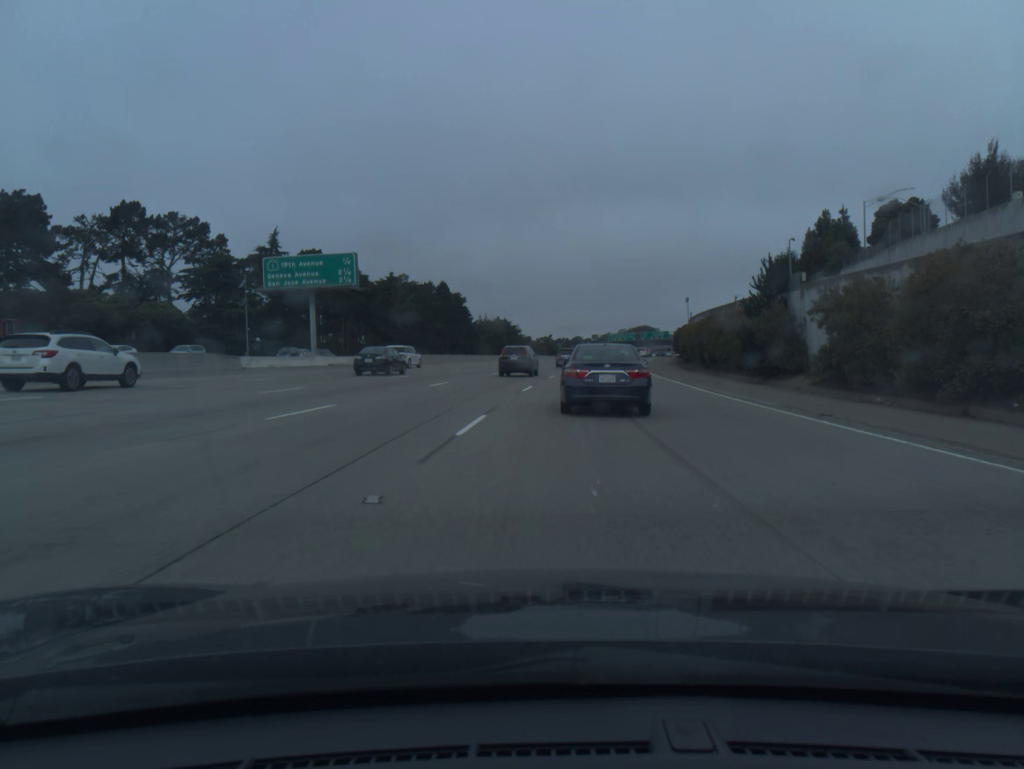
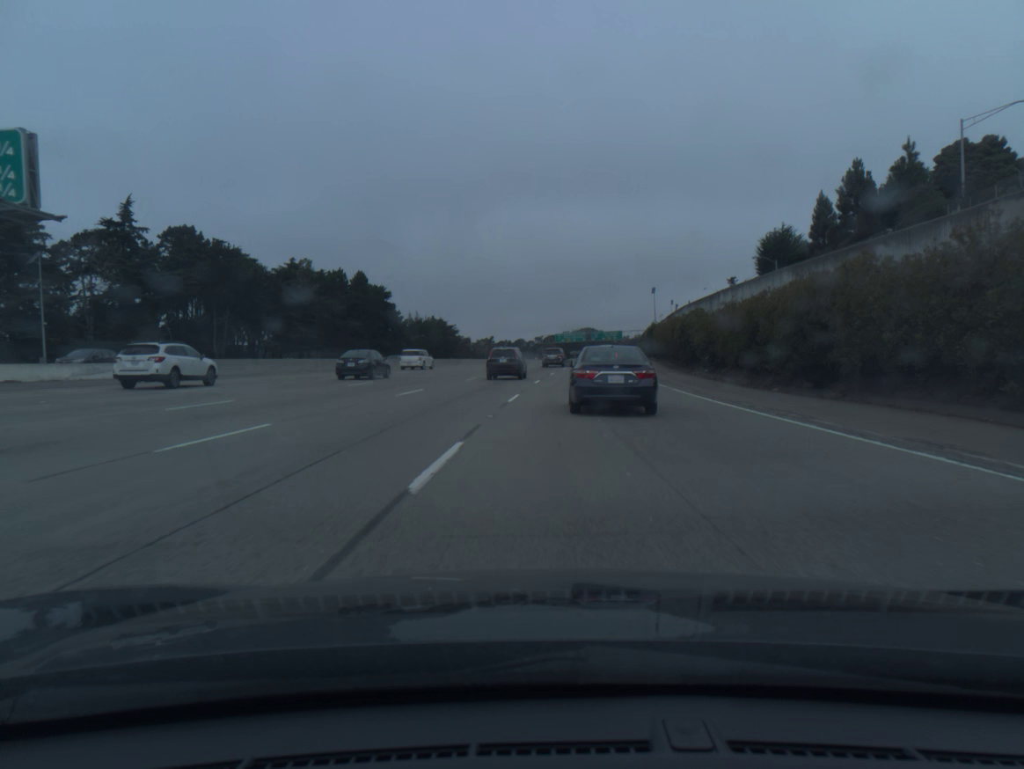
(+1.3, +33.0) m; +4°
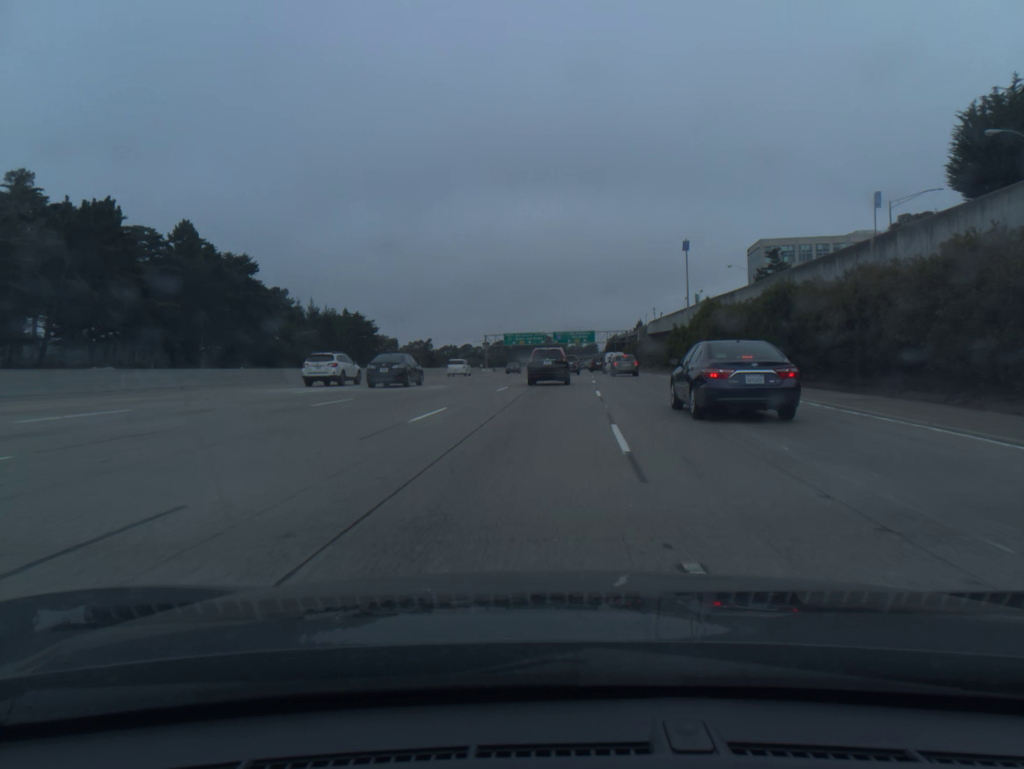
(+2.0, +68.2) m; +4°
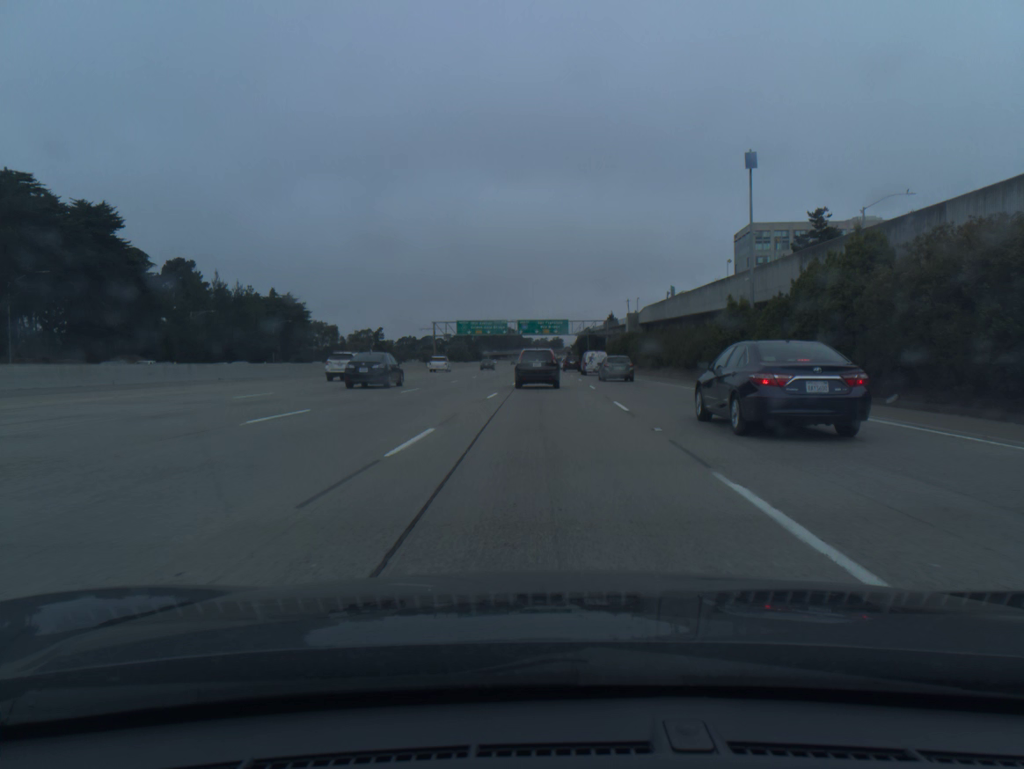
(+0.8, +33.9) m; +3°
